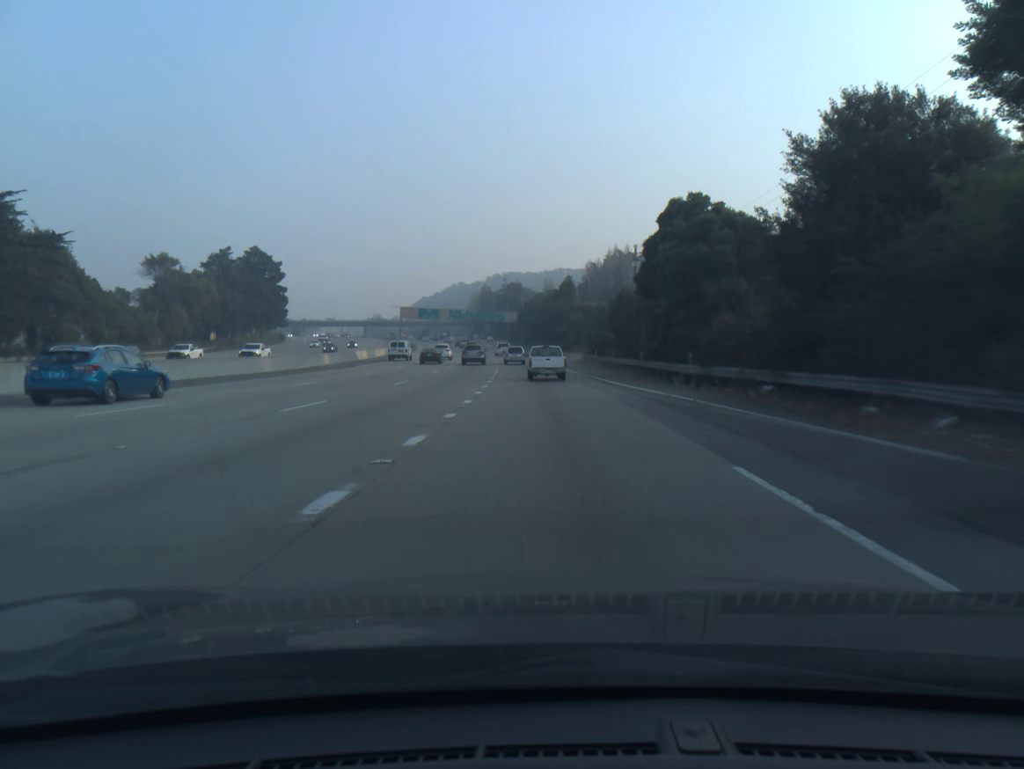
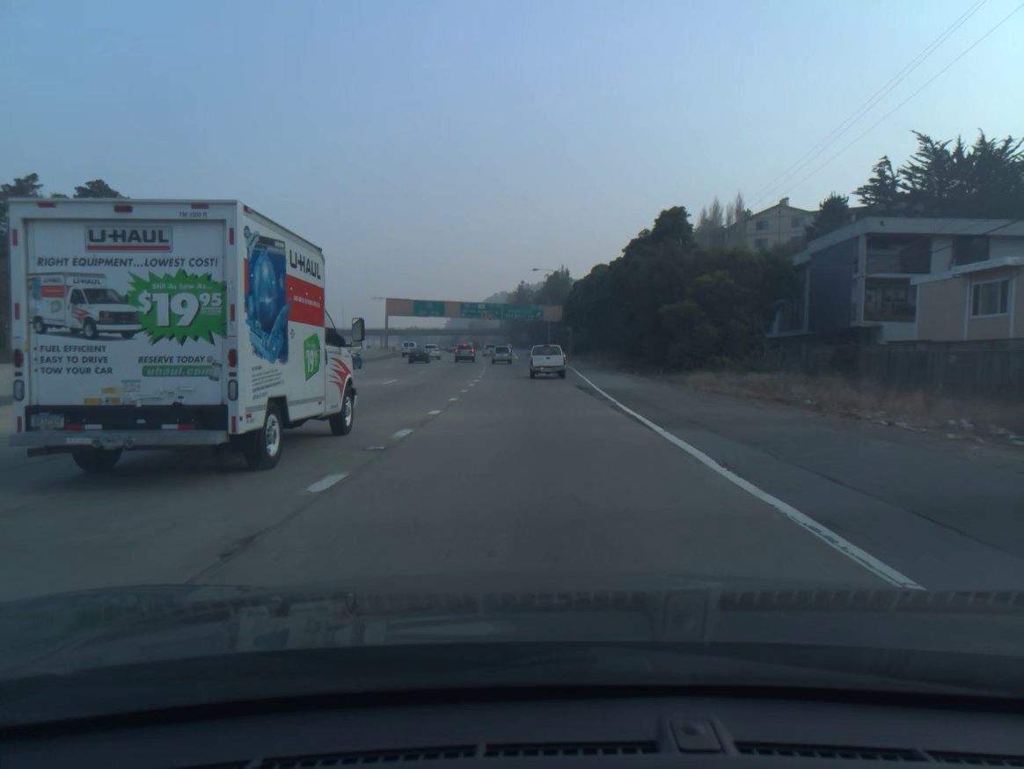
(-2.0, +70.9) m; -3°
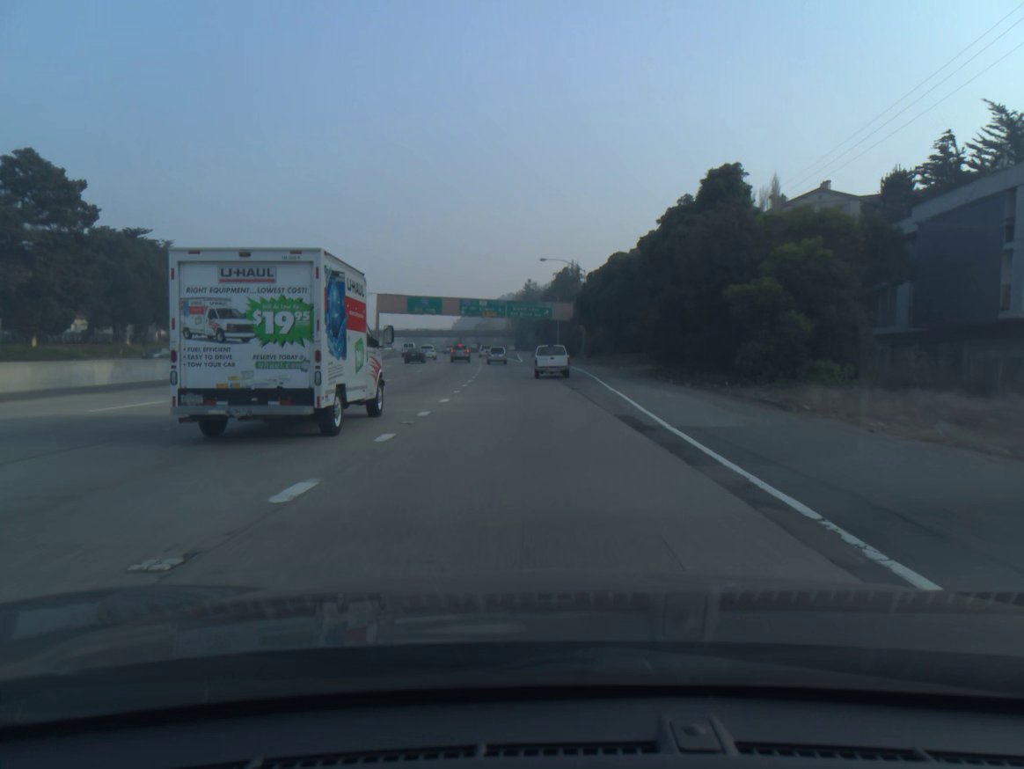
(-0.1, +14.0) m; -1°
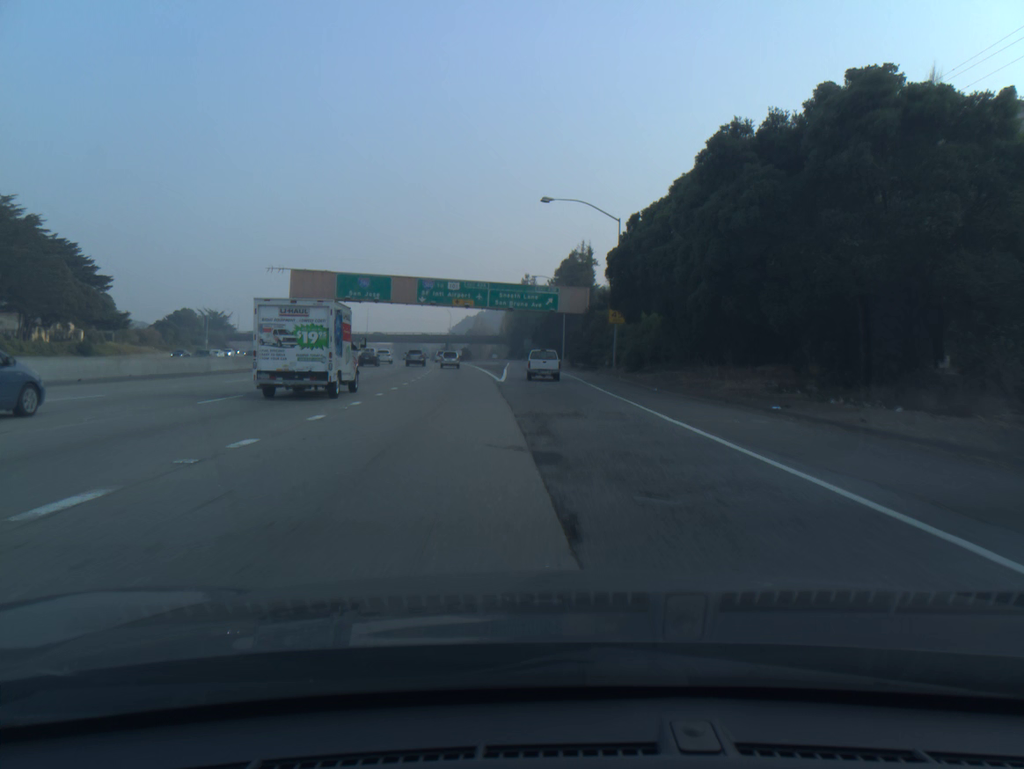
(-0.1, +41.4) m; 0°
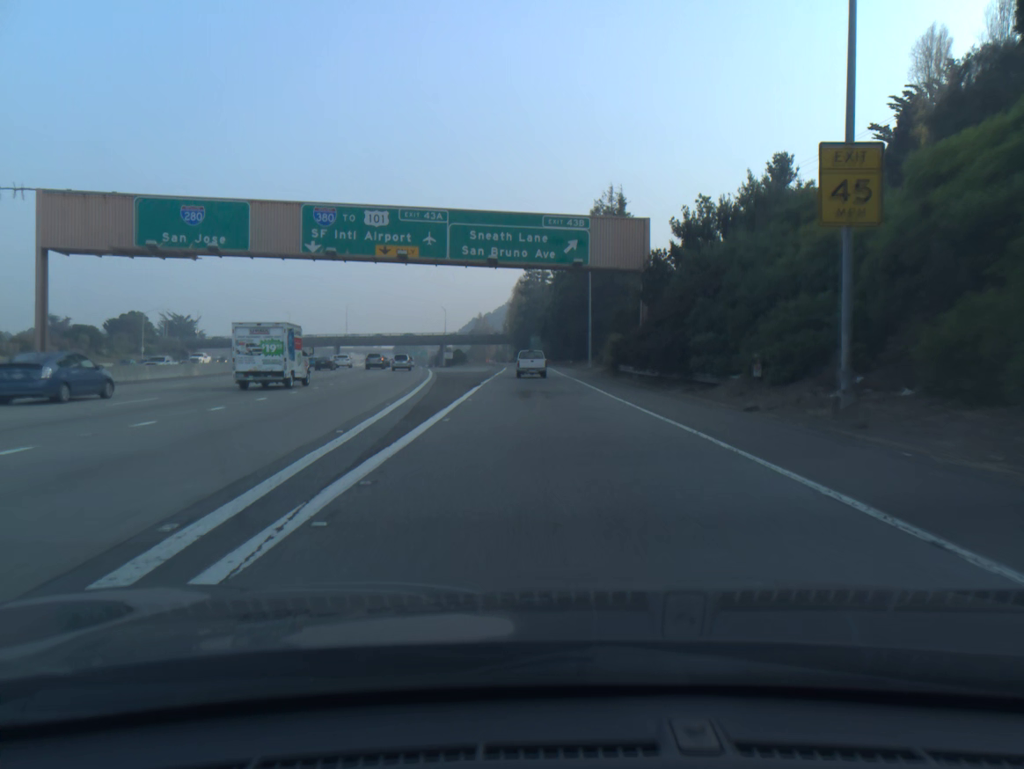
(-0.2, +40.8) m; -1°
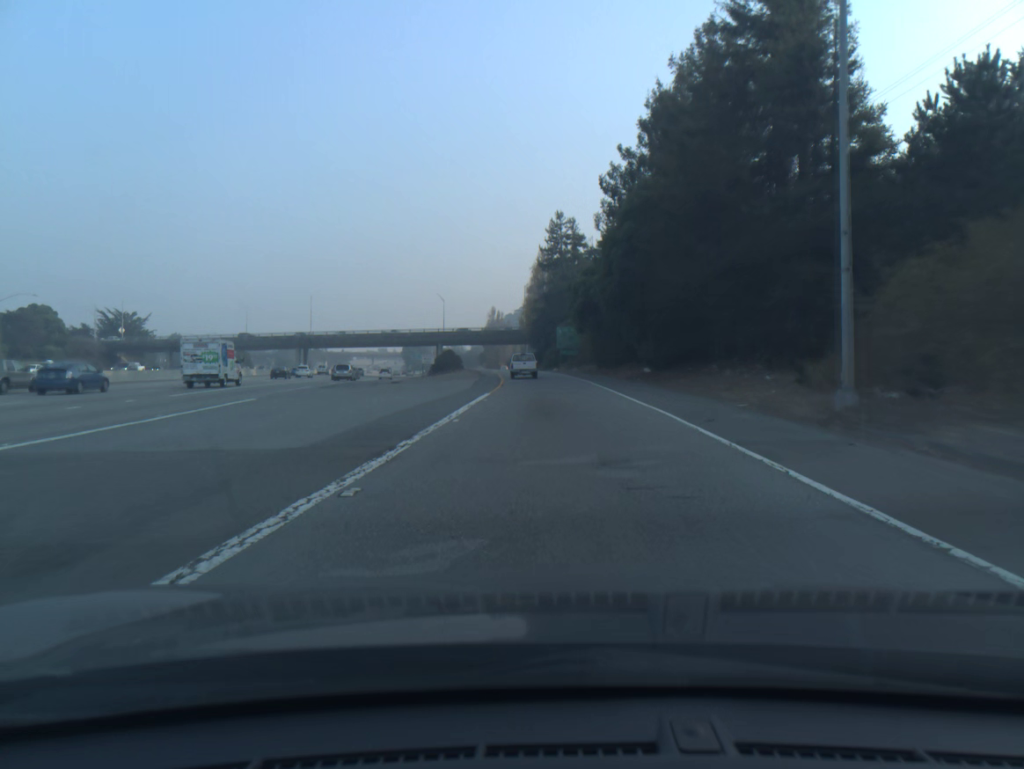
(-1.0, +54.5) m; -2°
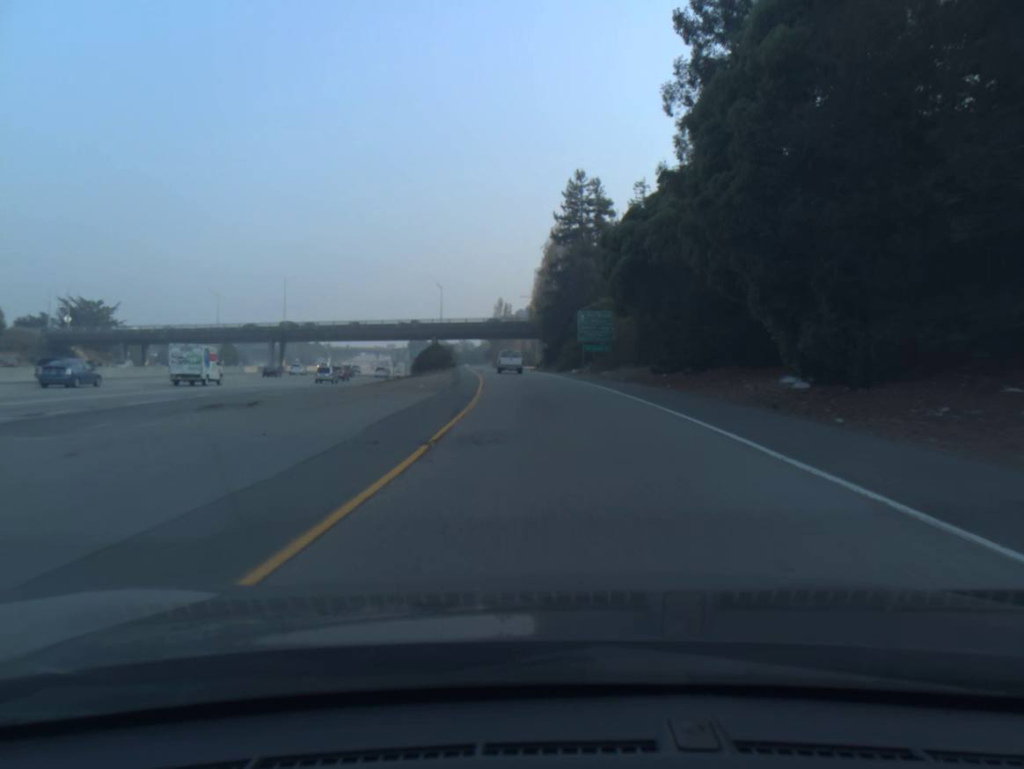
(-0.2, +26.3) m; -1°
